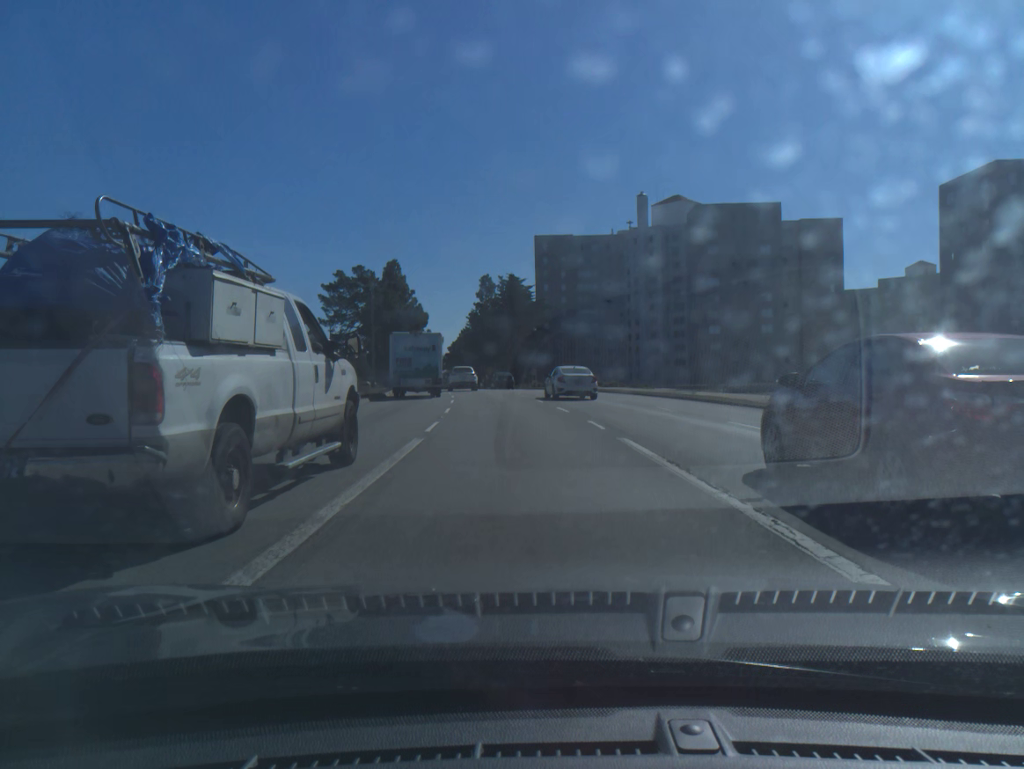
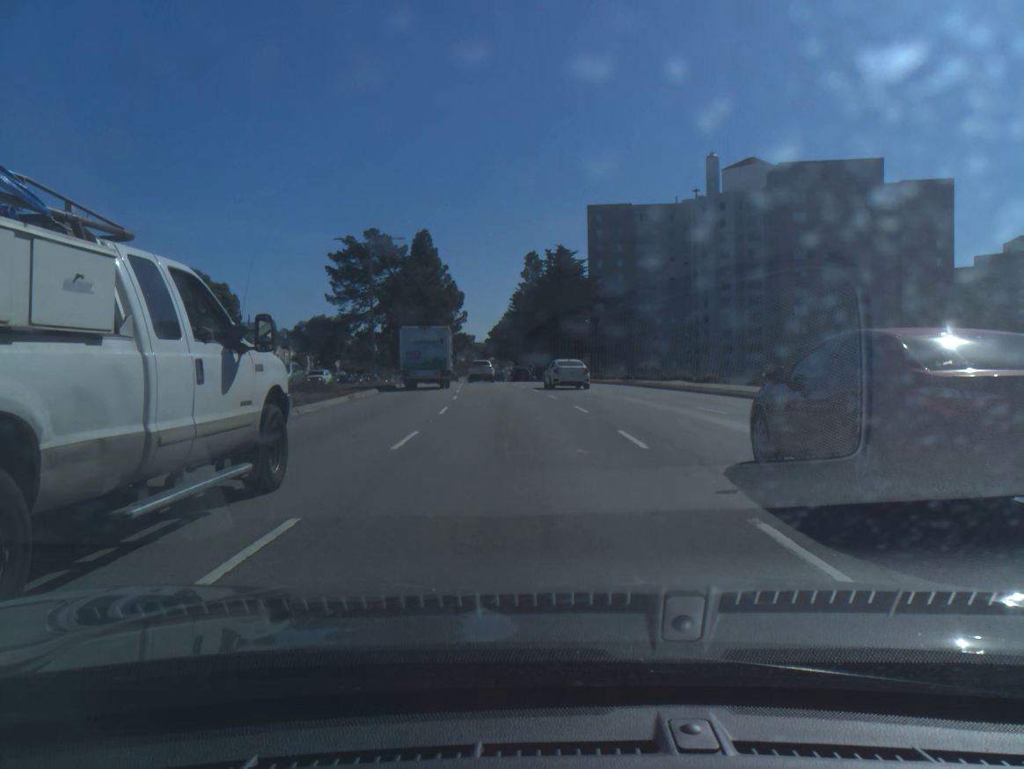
(-0.6, +18.9) m; -4°
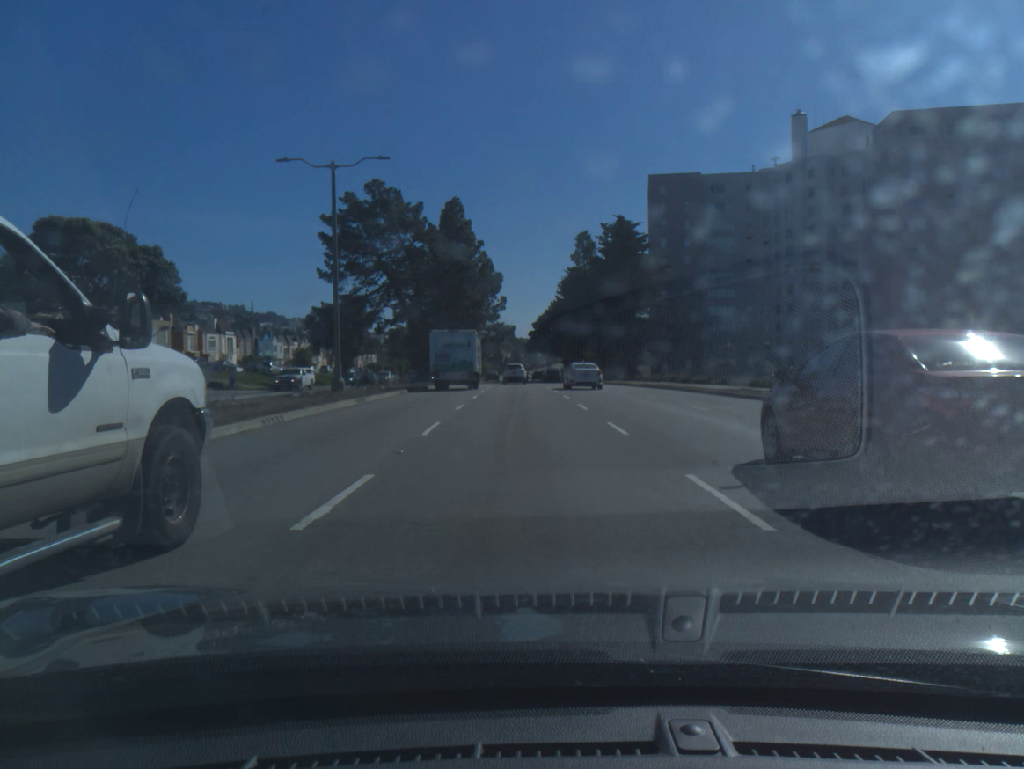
(-0.6, +19.9) m; -3°
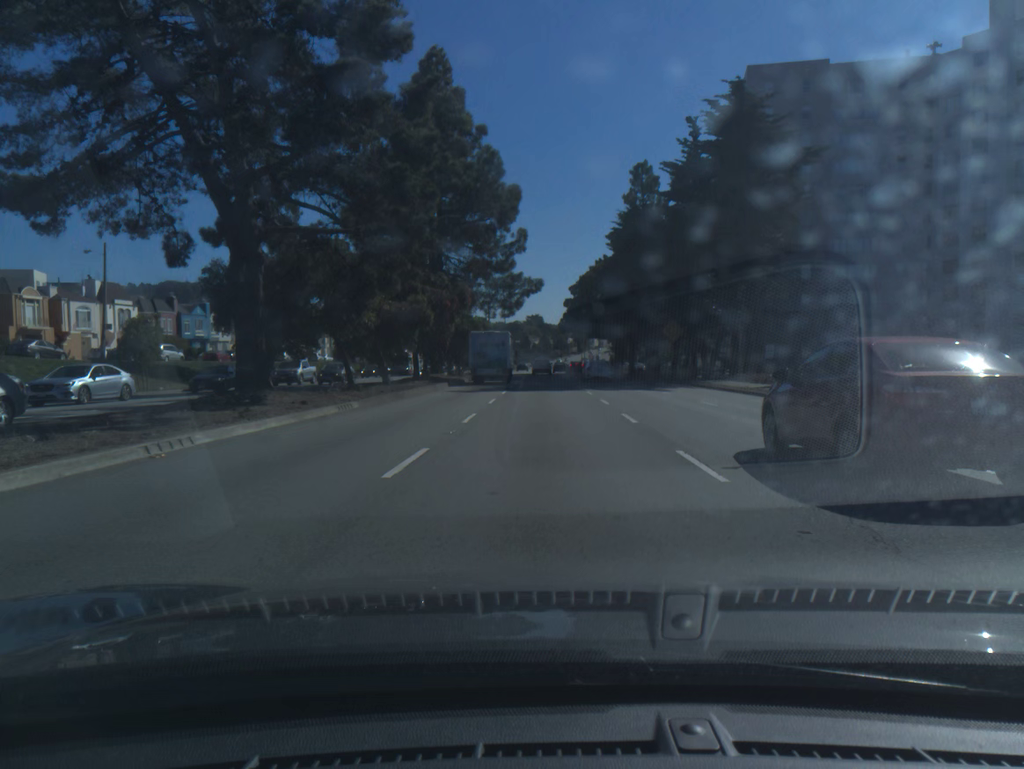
(-1.2, +42.2) m; -2°
